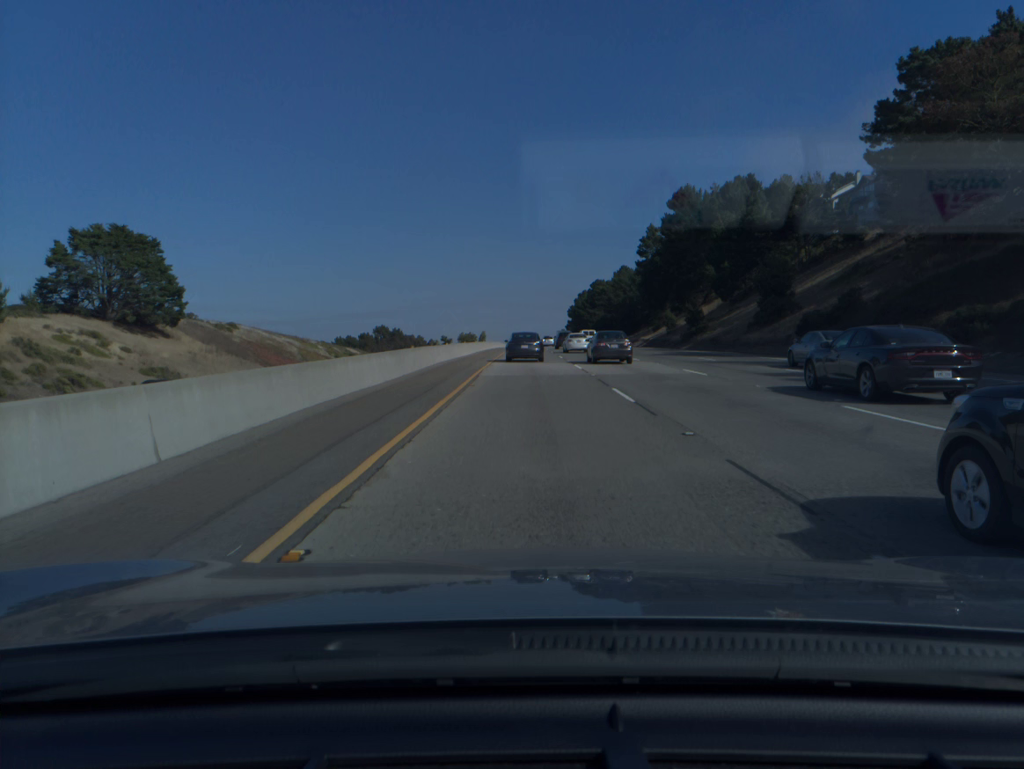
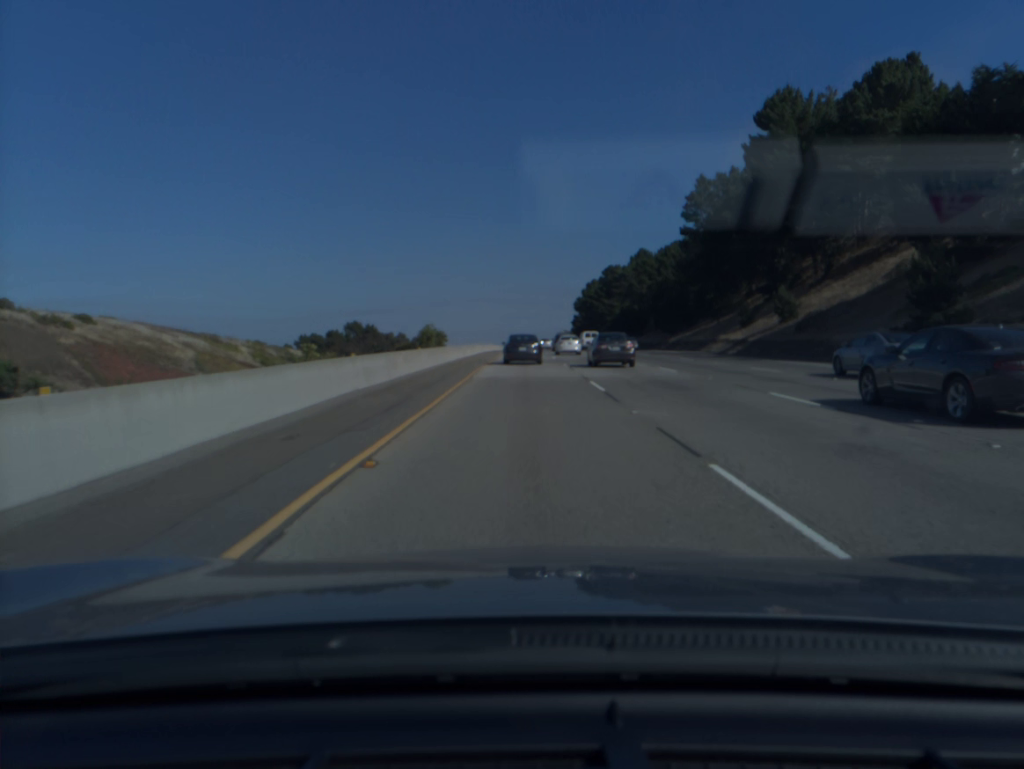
(+0.2, +55.1) m; 0°
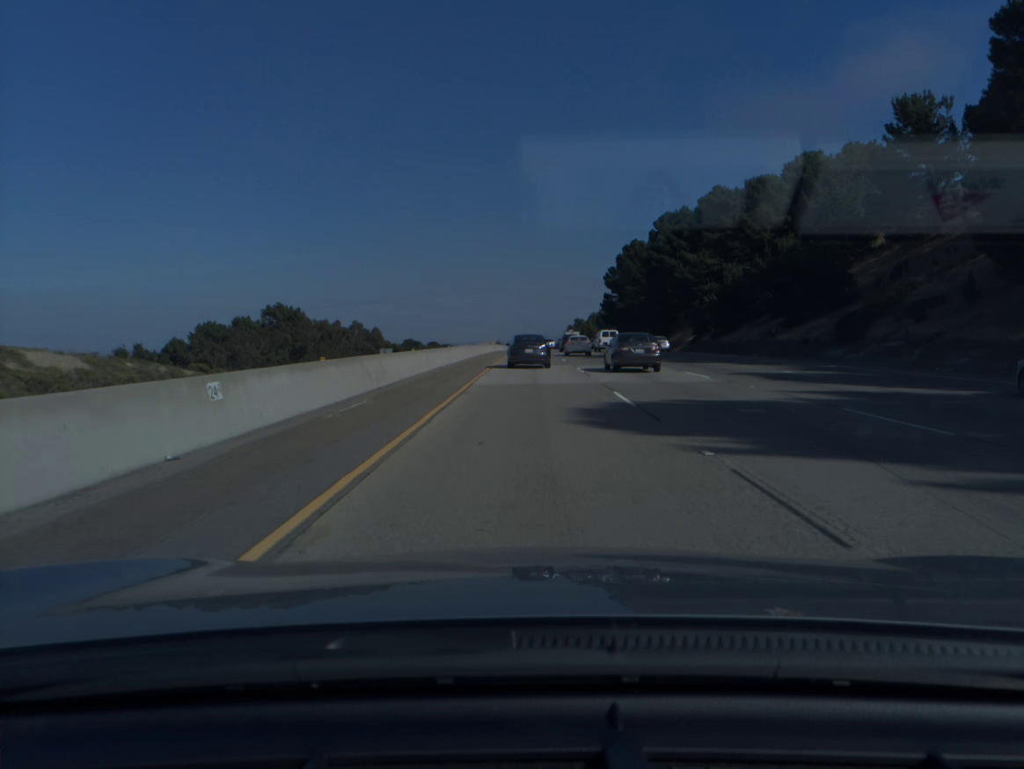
(-0.3, +91.5) m; 0°
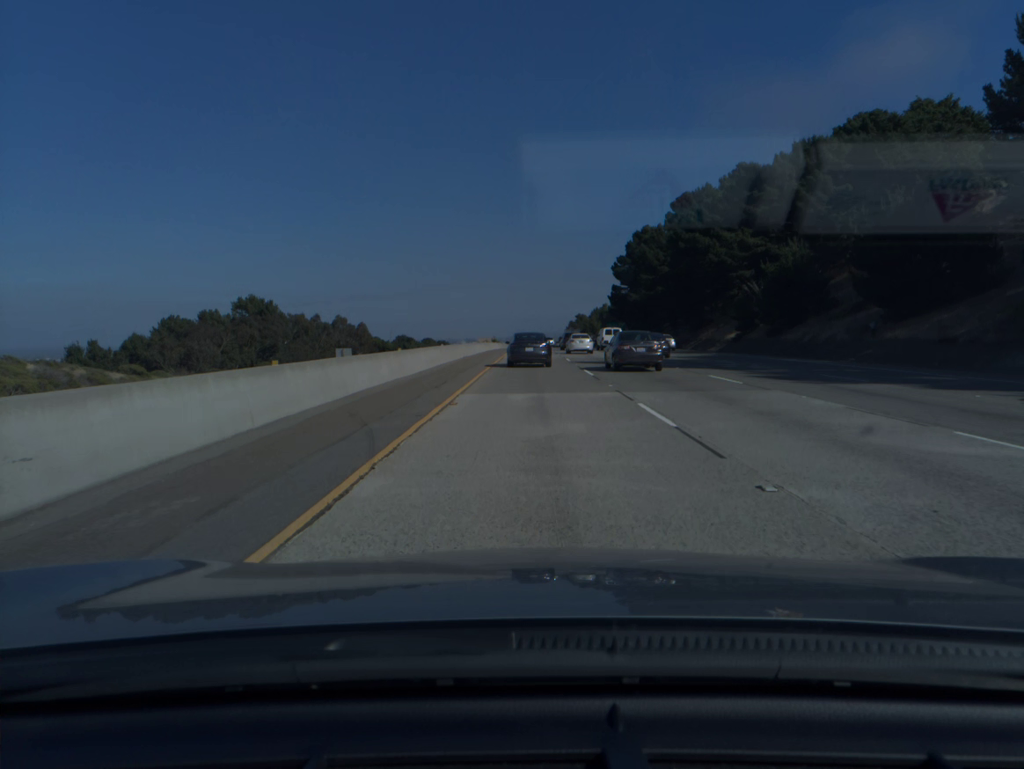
(0.0, +18.2) m; 0°
